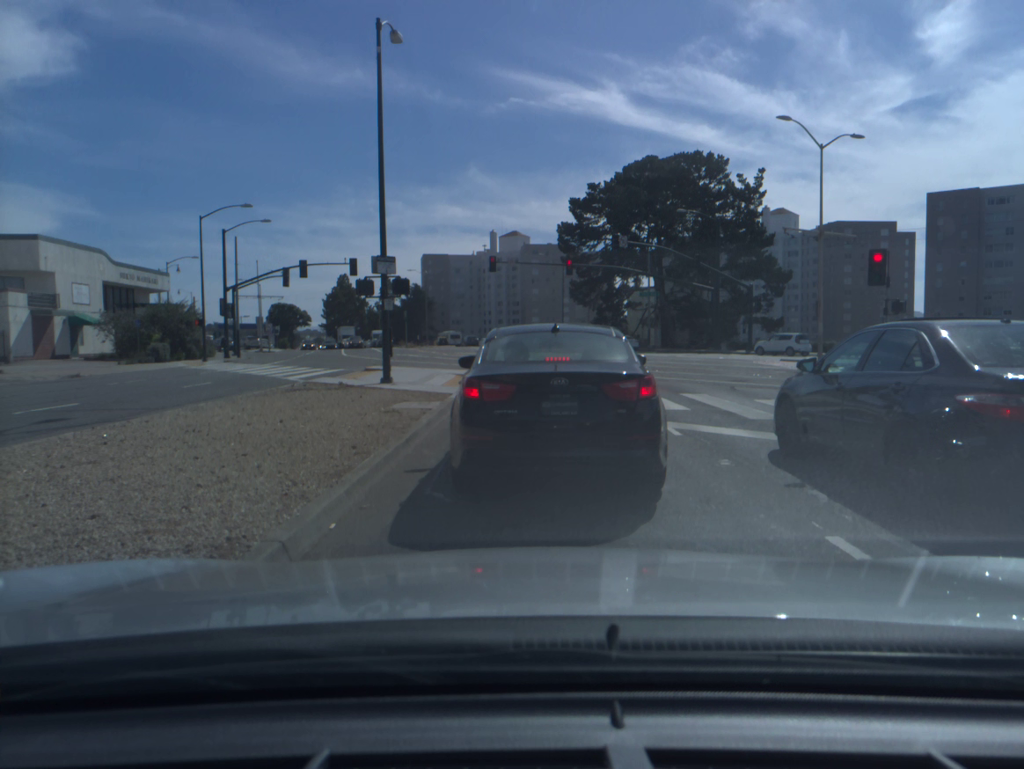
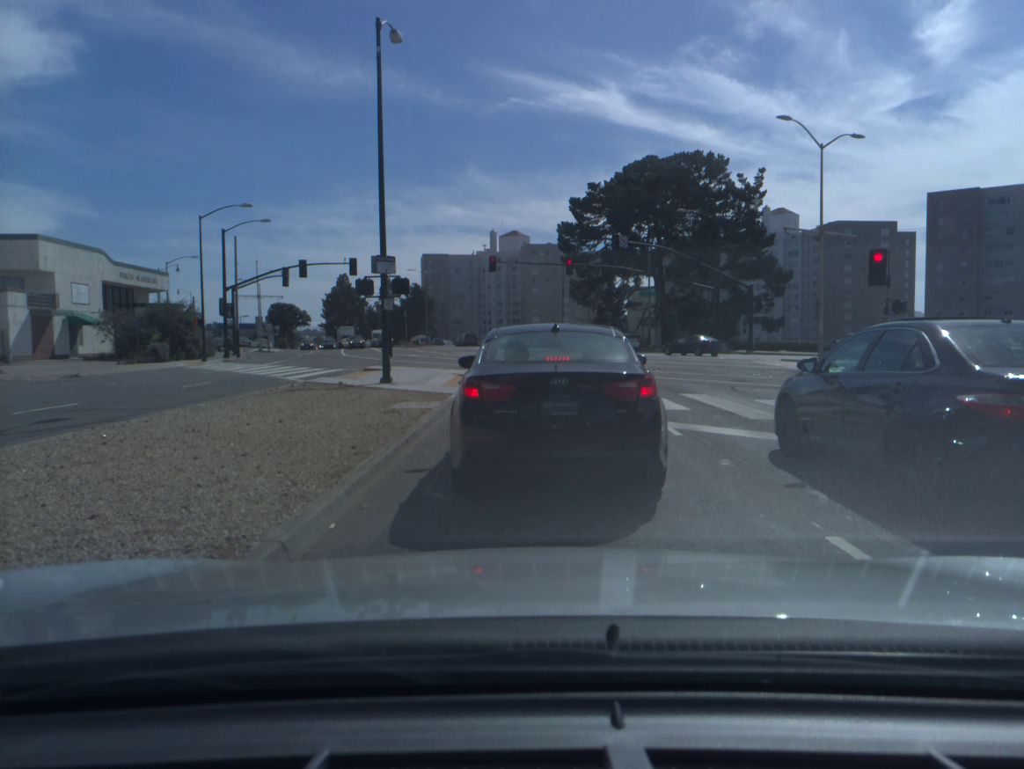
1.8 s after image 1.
(0.0, 0.0) m; 0°
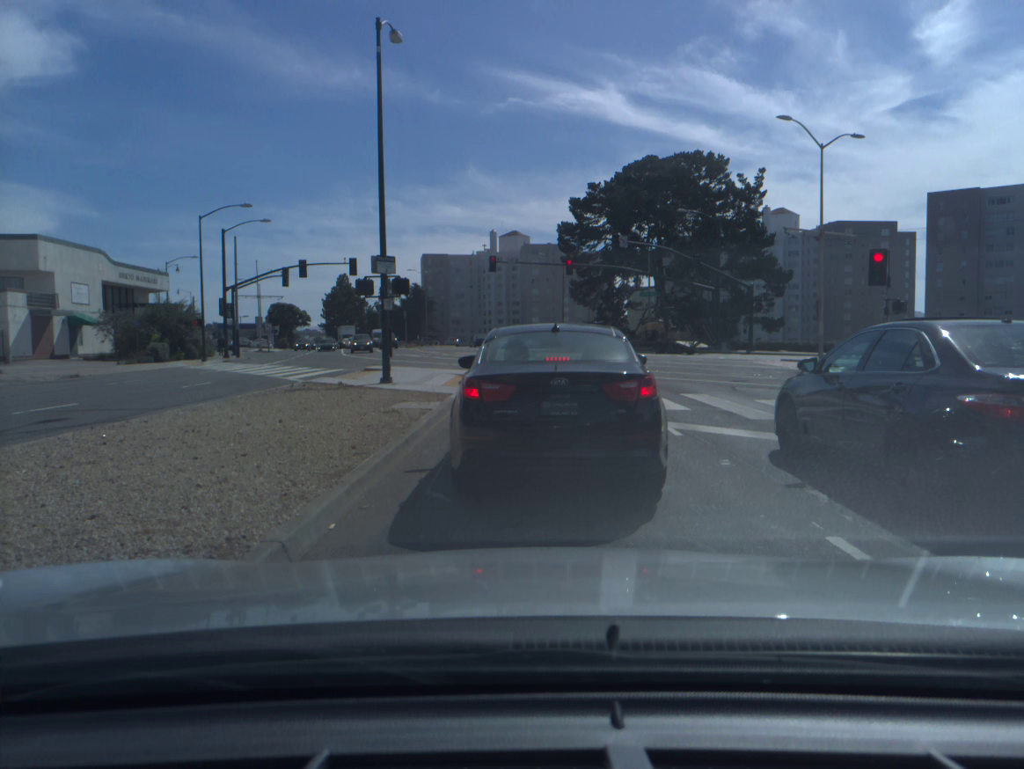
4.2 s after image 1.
(0.0, 0.0) m; 0°
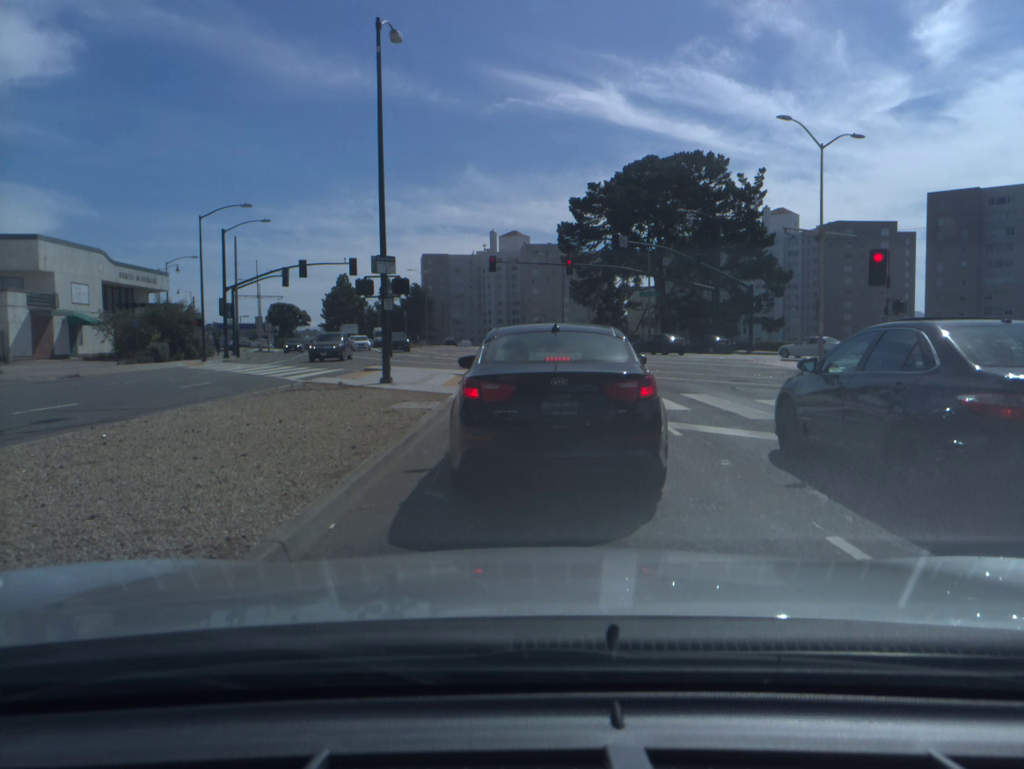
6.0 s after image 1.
(0.0, 0.0) m; 0°
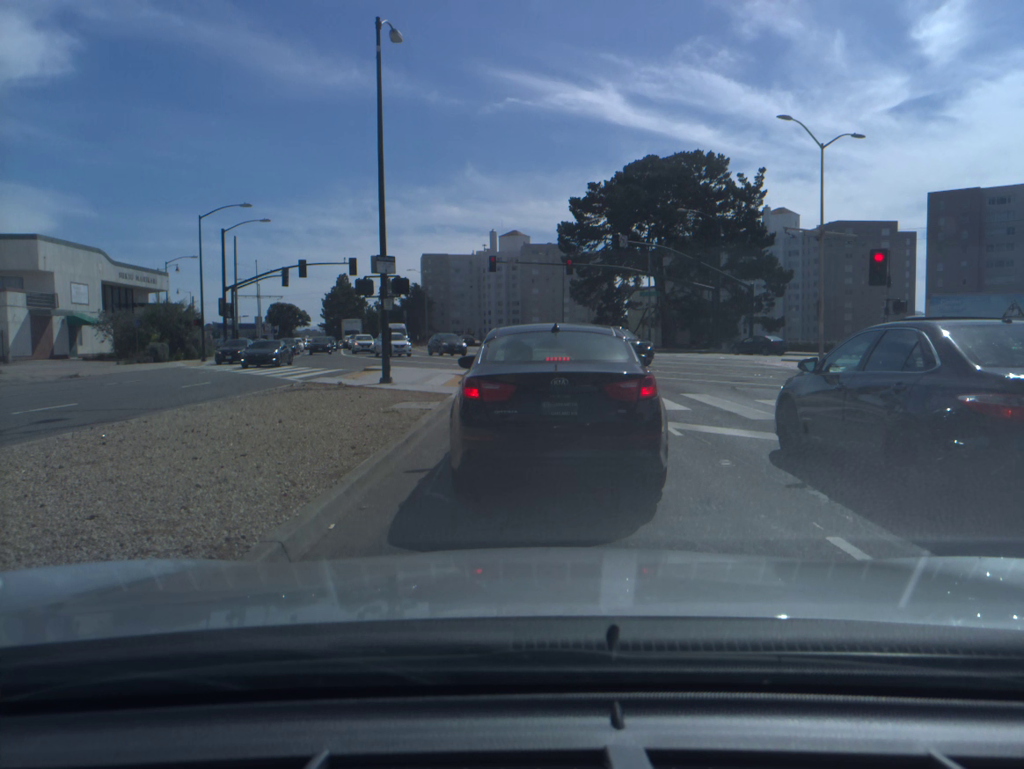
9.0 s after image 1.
(0.0, 0.0) m; 0°
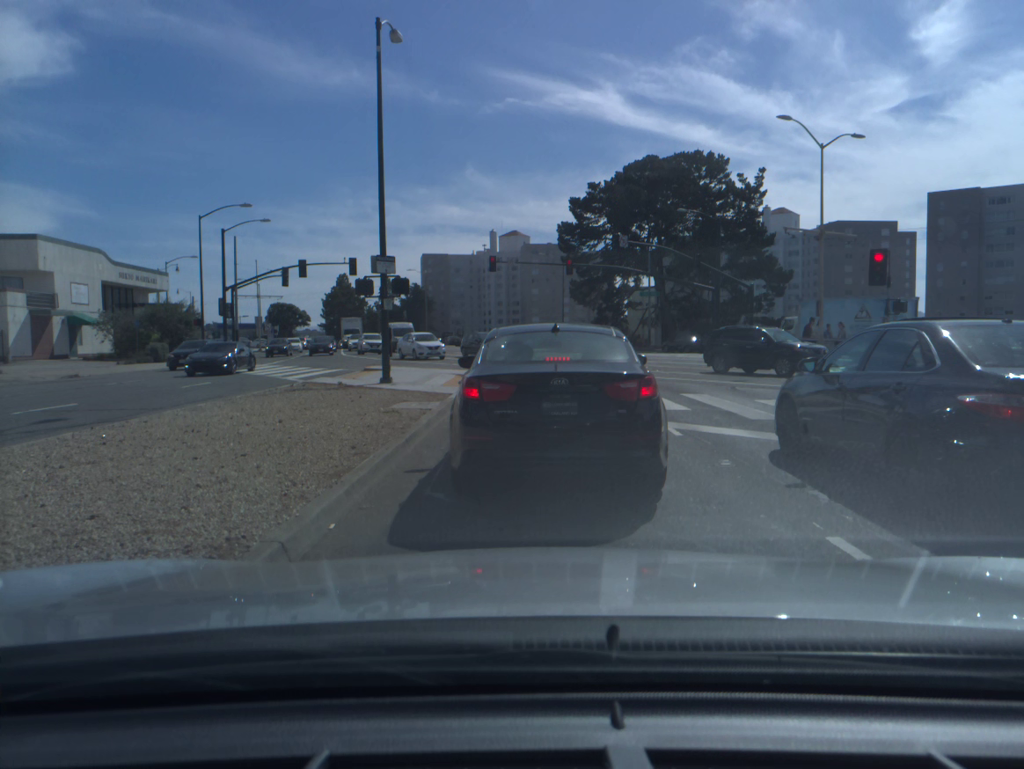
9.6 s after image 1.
(0.0, 0.0) m; 0°
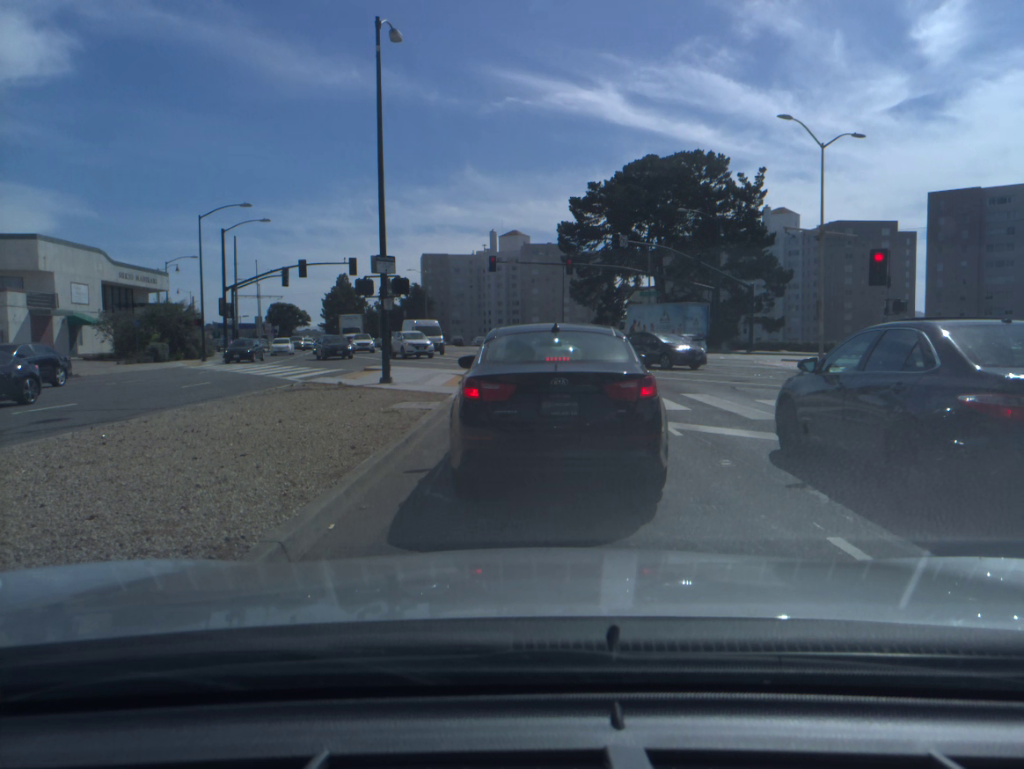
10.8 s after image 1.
(0.0, 0.0) m; 0°
